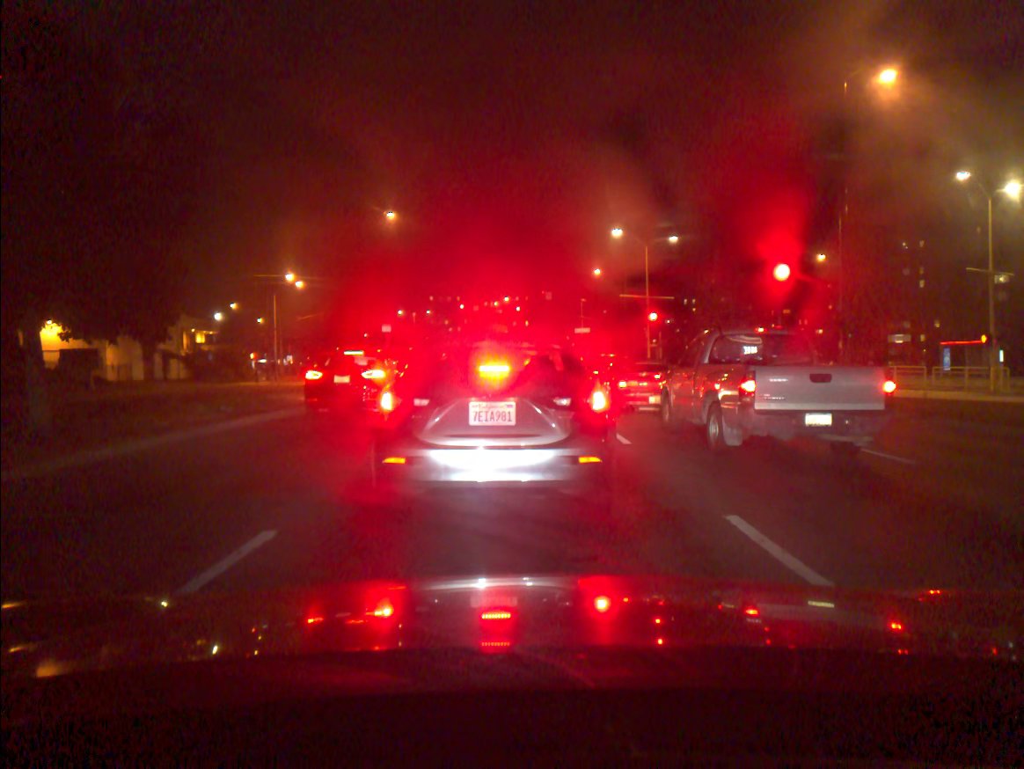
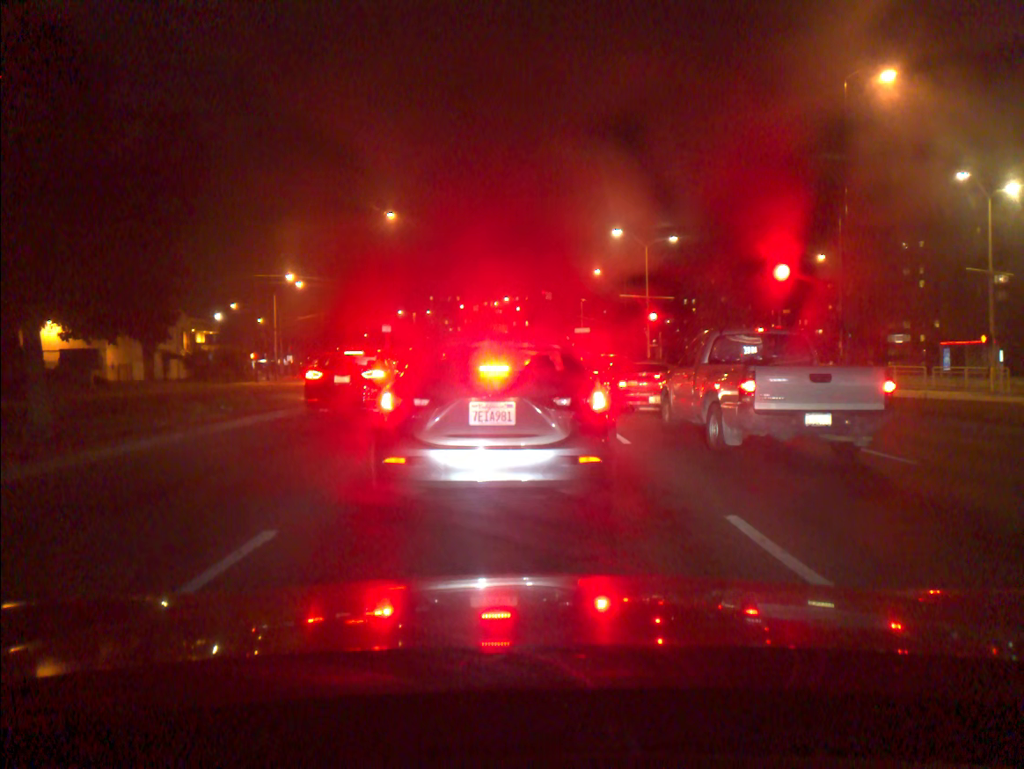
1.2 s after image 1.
(0.0, 0.0) m; 0°
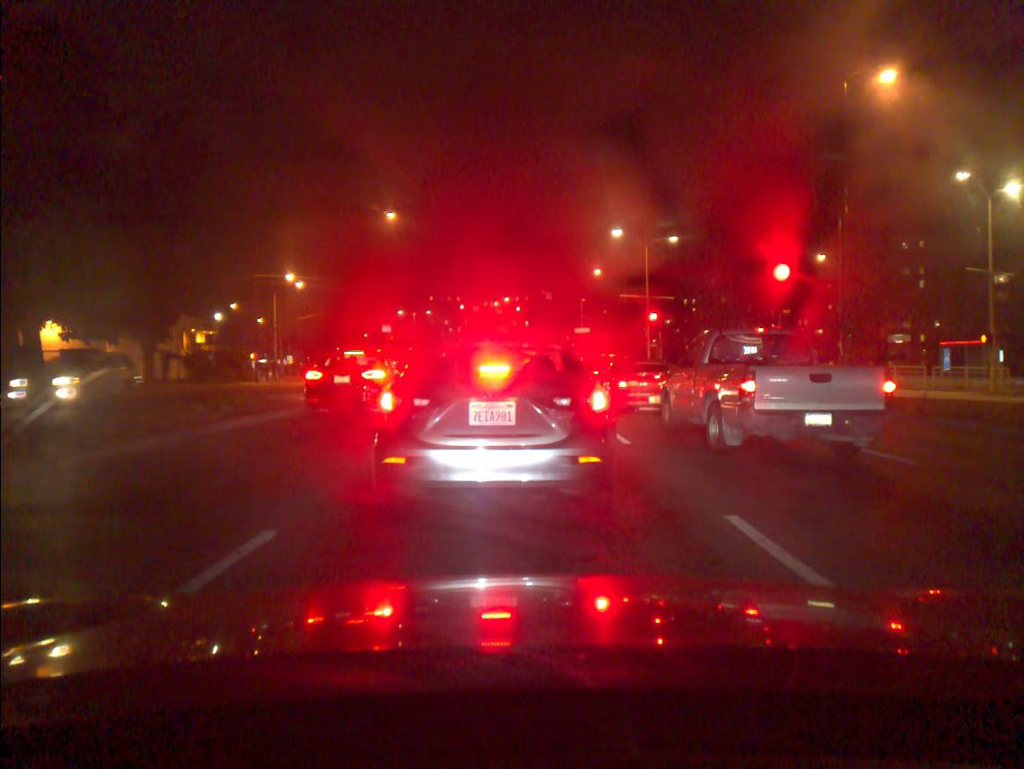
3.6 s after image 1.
(0.0, 0.0) m; 0°
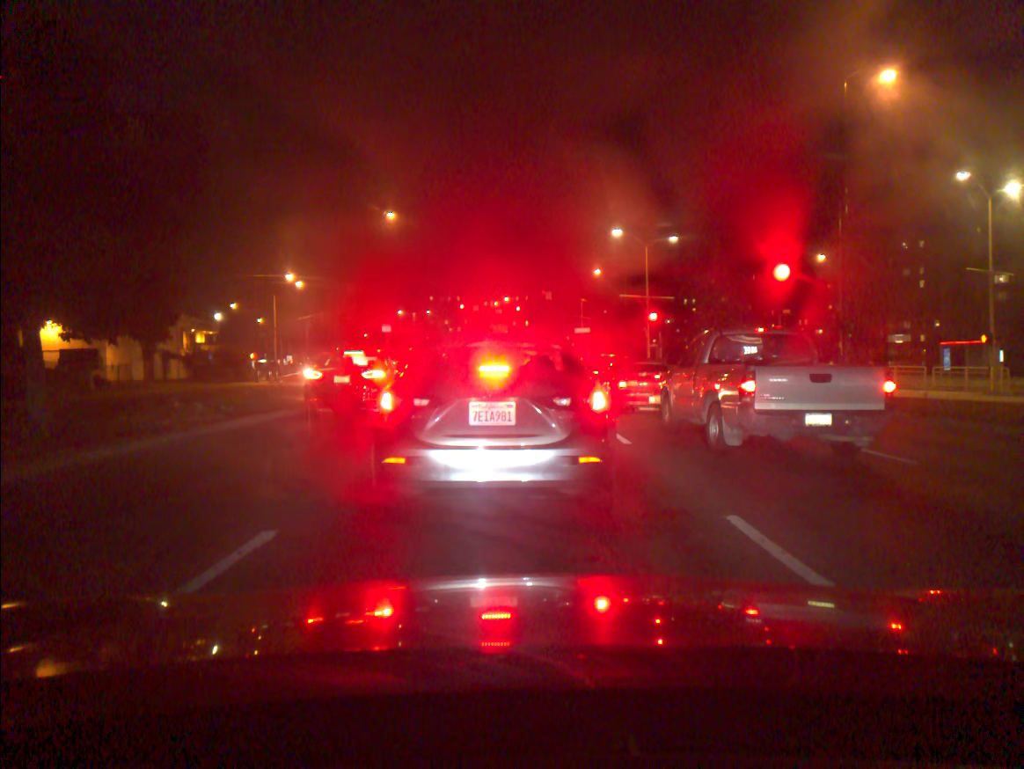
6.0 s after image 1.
(0.0, 0.0) m; 0°
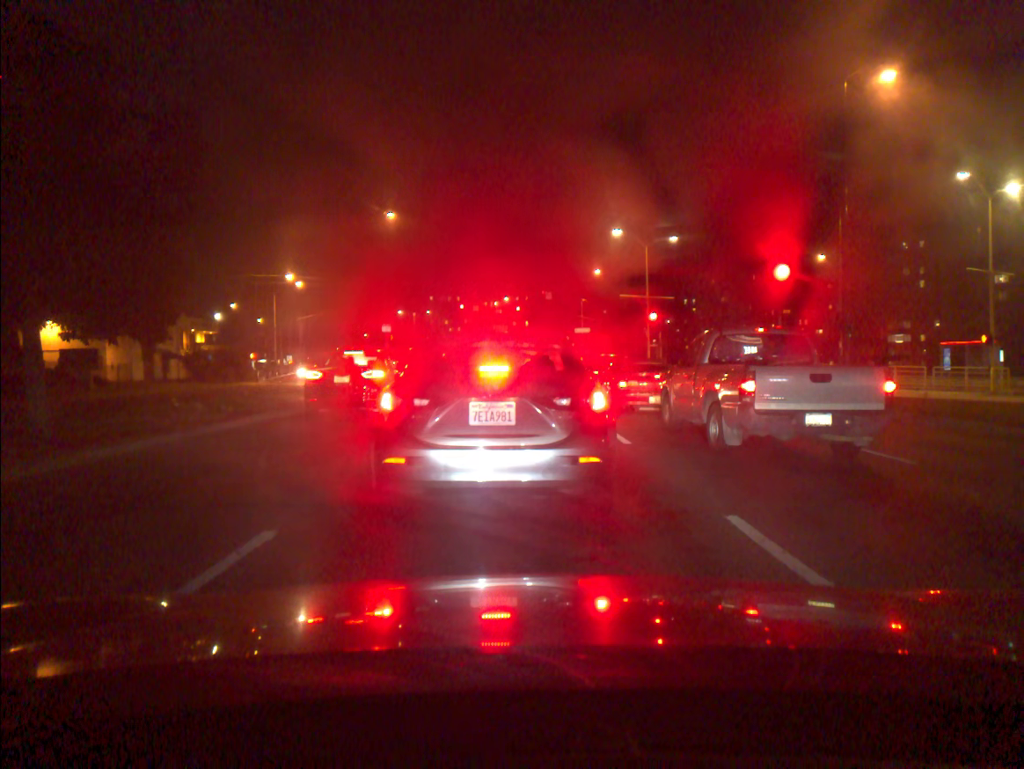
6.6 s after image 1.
(0.0, 0.0) m; 0°
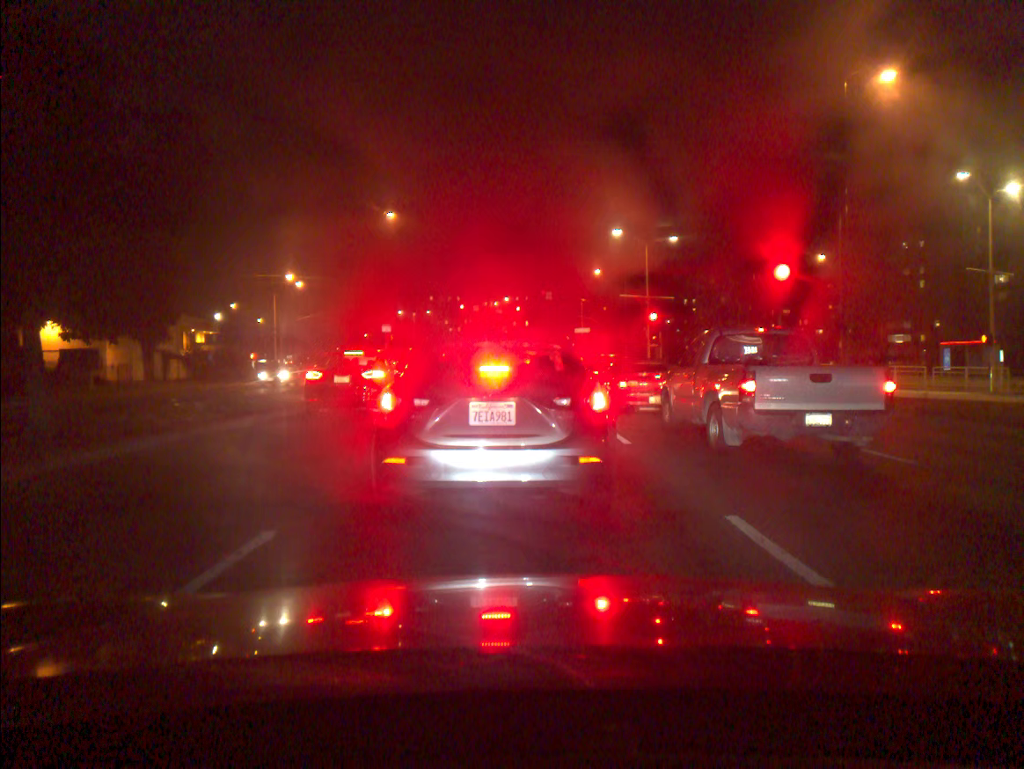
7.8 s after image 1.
(0.0, 0.0) m; 0°
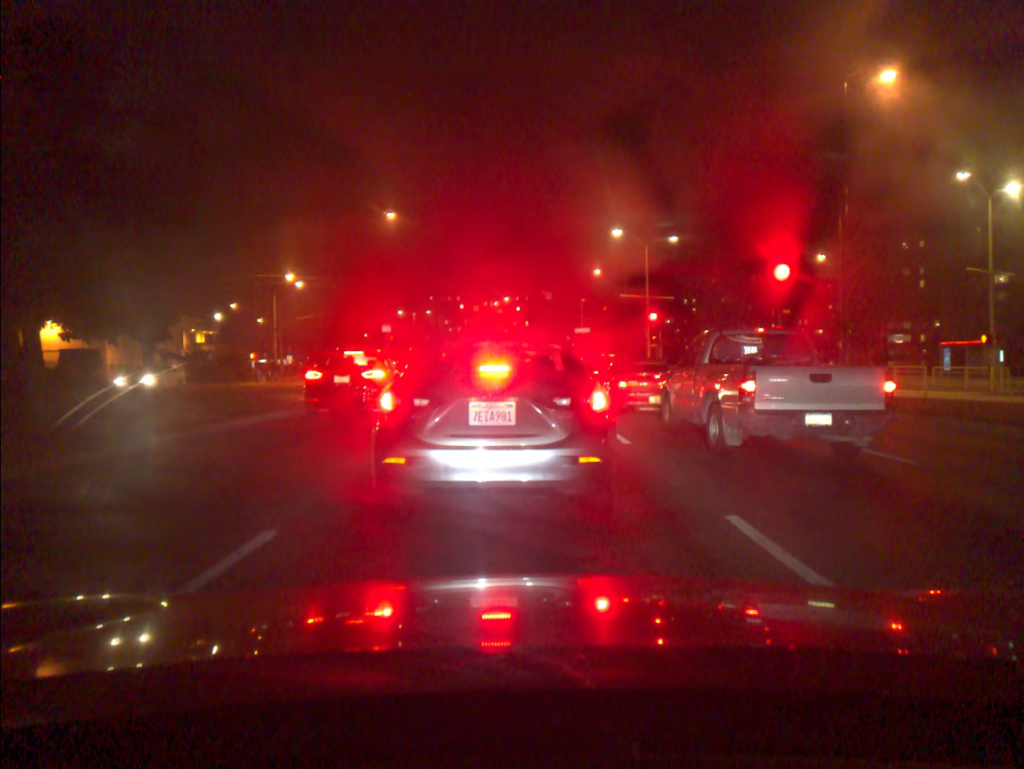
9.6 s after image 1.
(0.0, 0.0) m; 0°
